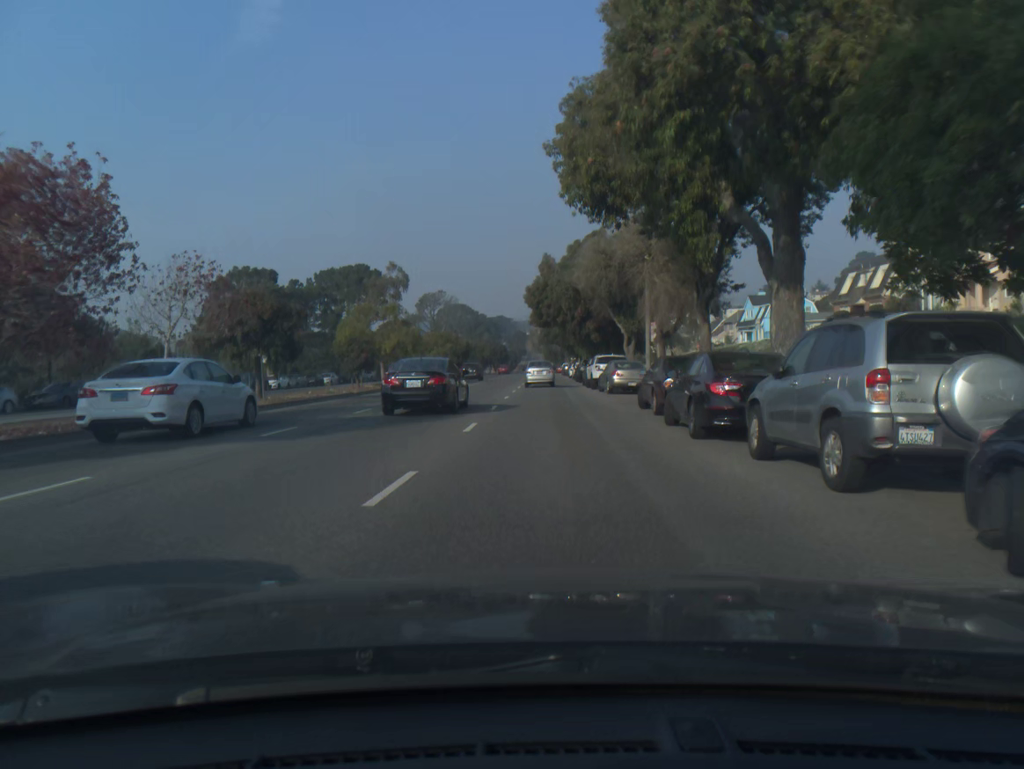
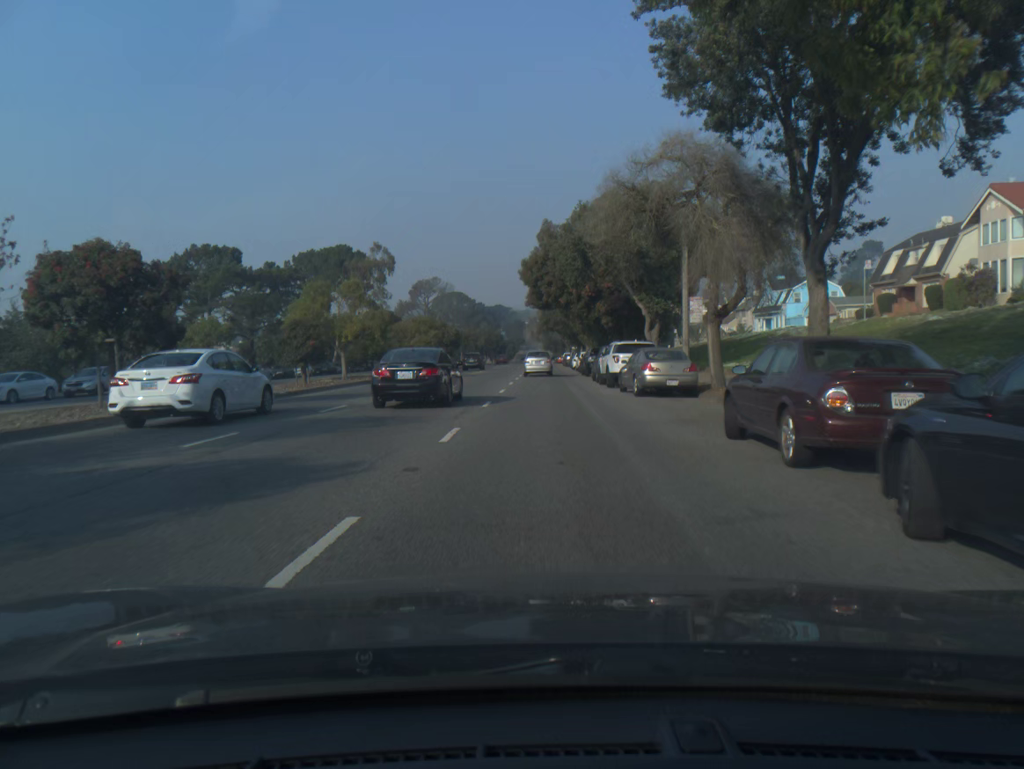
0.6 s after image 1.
(0.0, +10.2) m; 0°
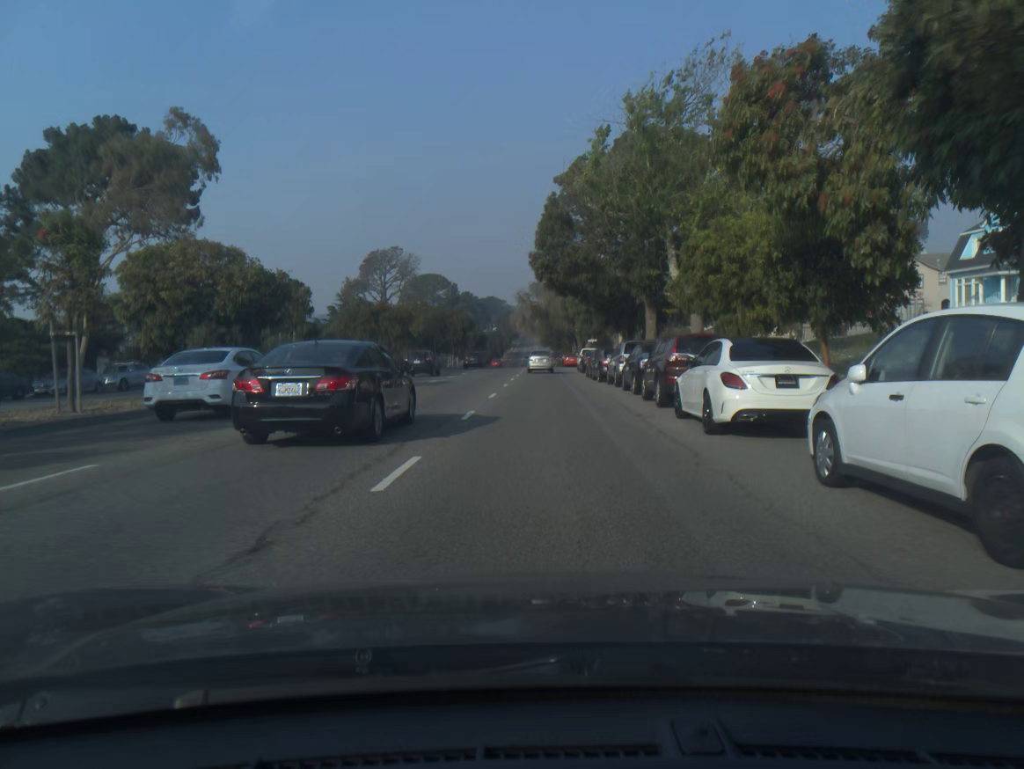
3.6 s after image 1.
(-0.1, +54.9) m; 0°
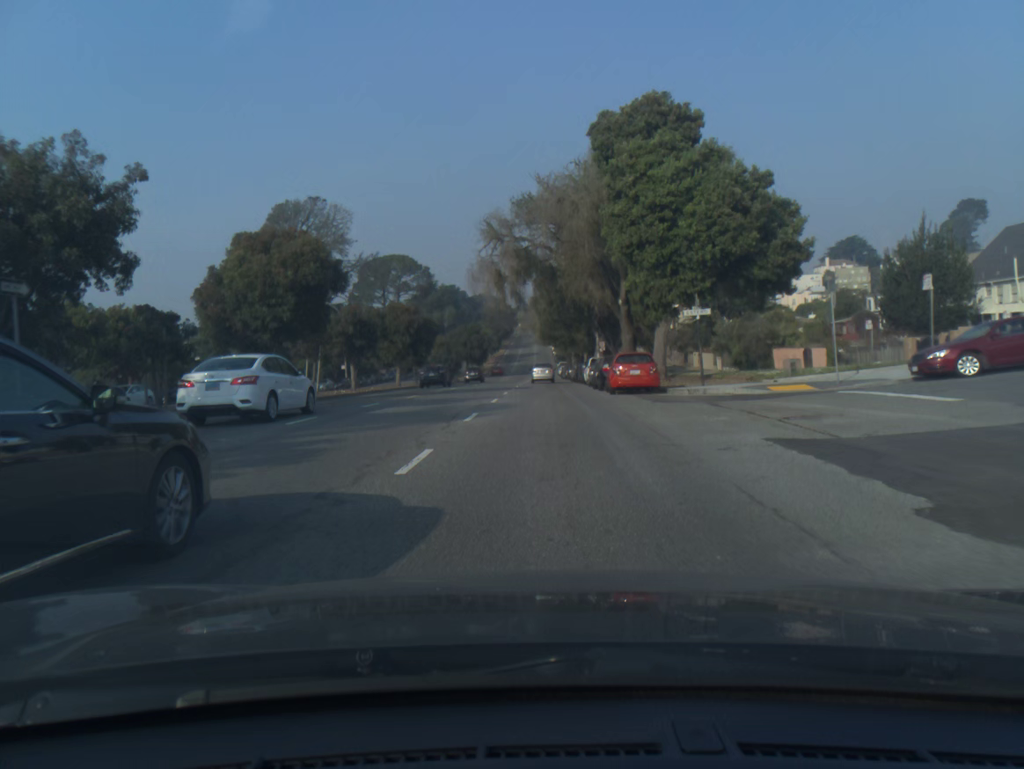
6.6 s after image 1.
(+0.1, +57.0) m; 0°
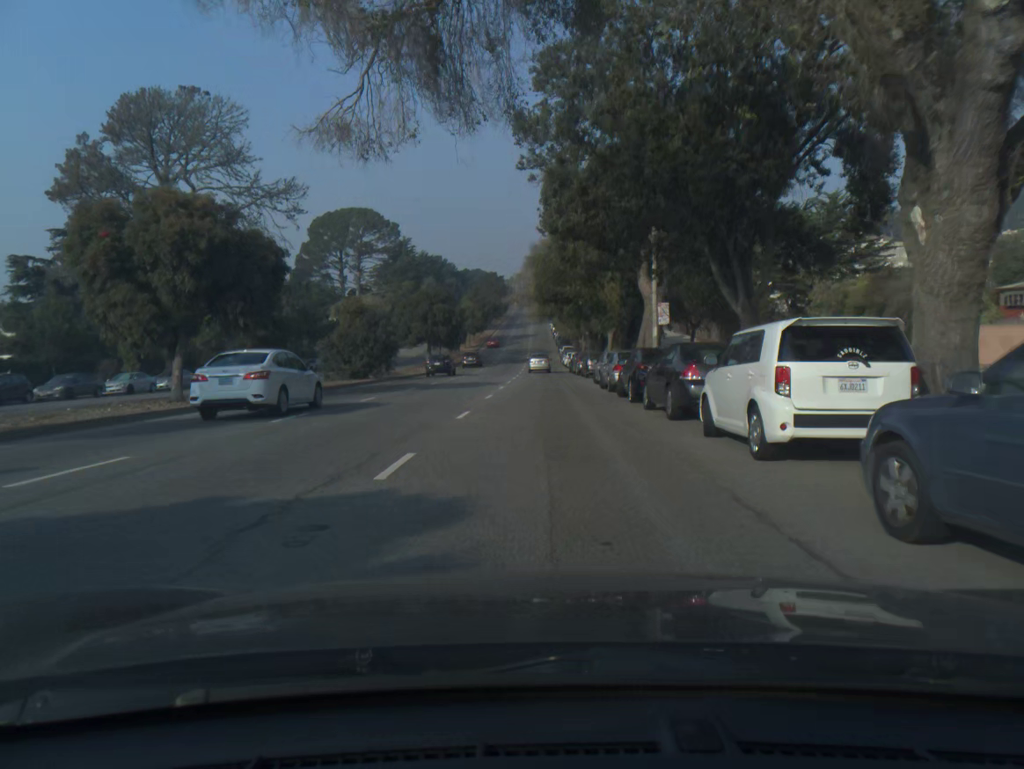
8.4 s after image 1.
(0.0, +36.1) m; 0°
